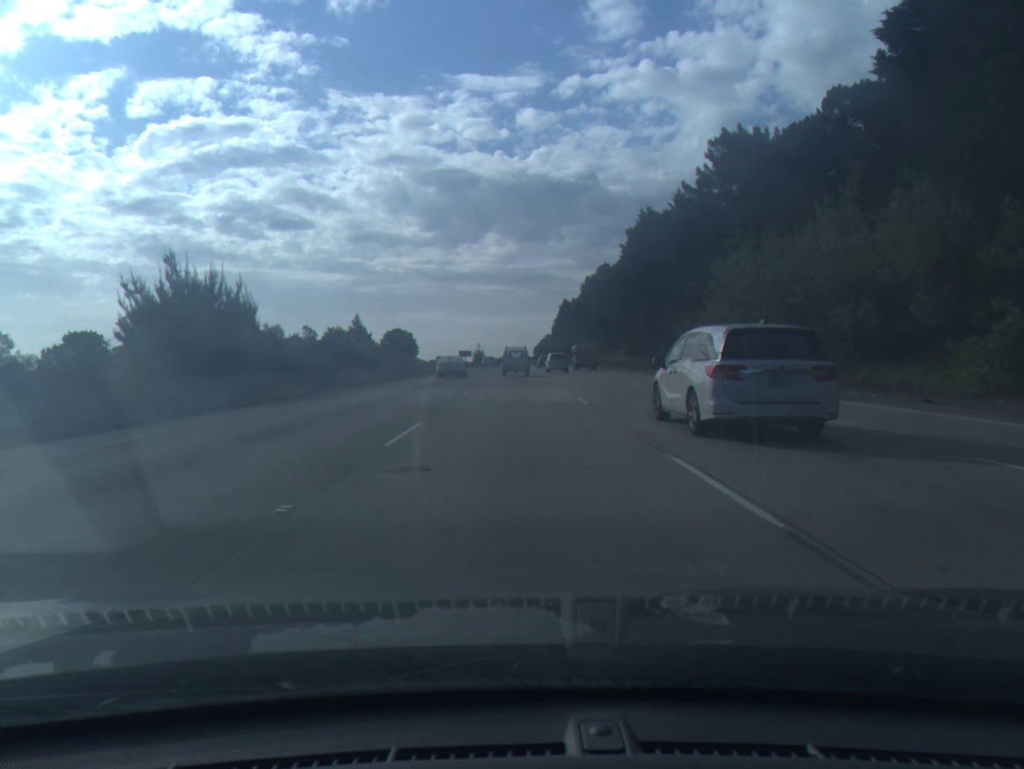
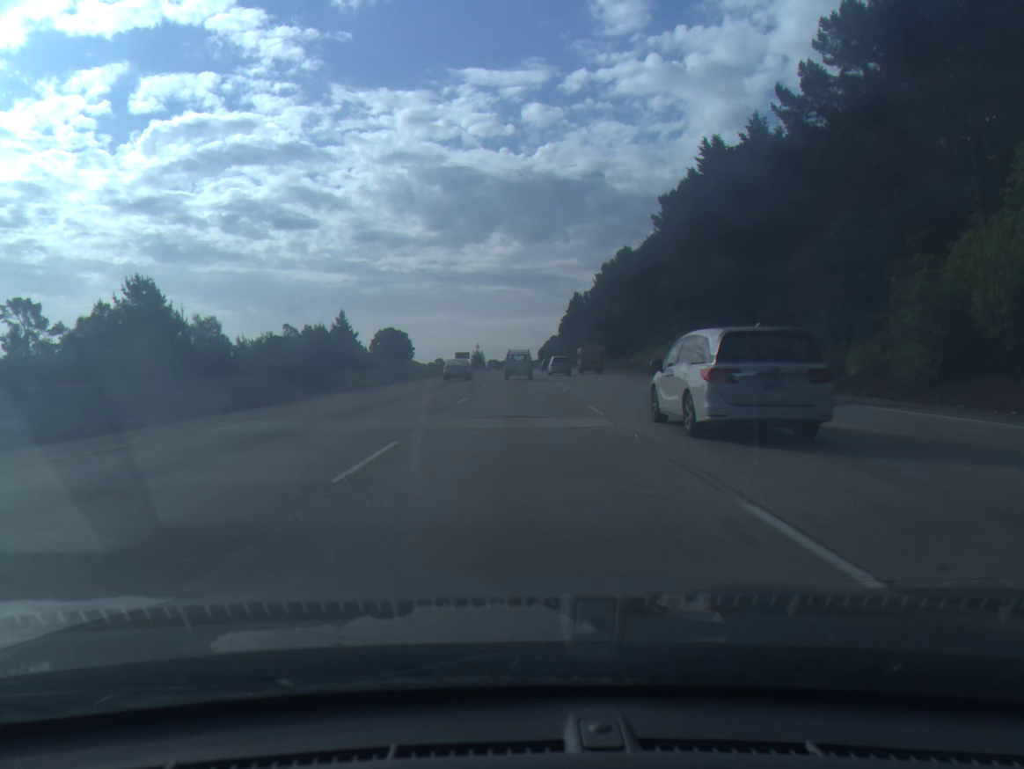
(-0.1, +32.3) m; 0°
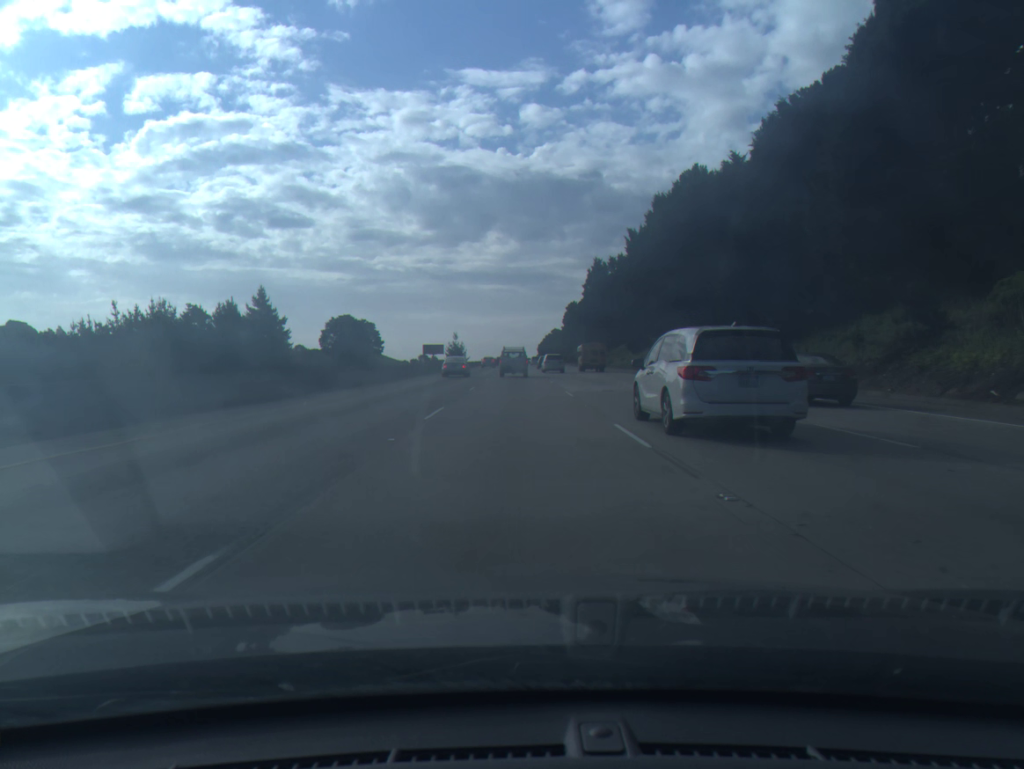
(+0.2, +80.0) m; 0°
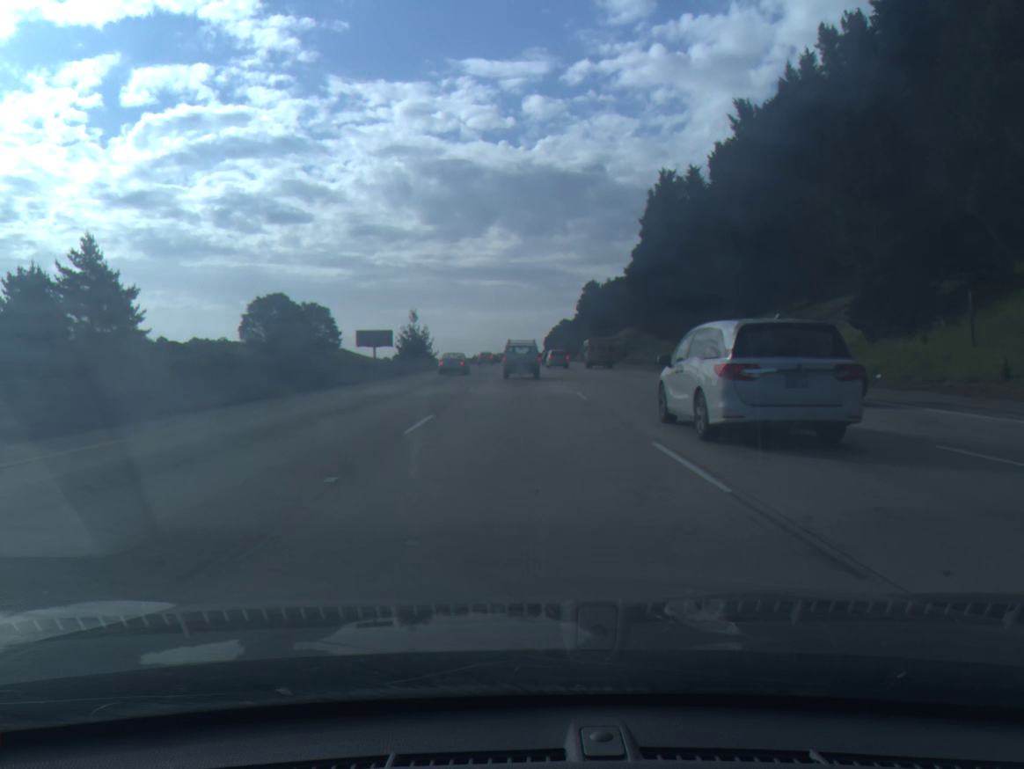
(-0.3, +76.9) m; 0°
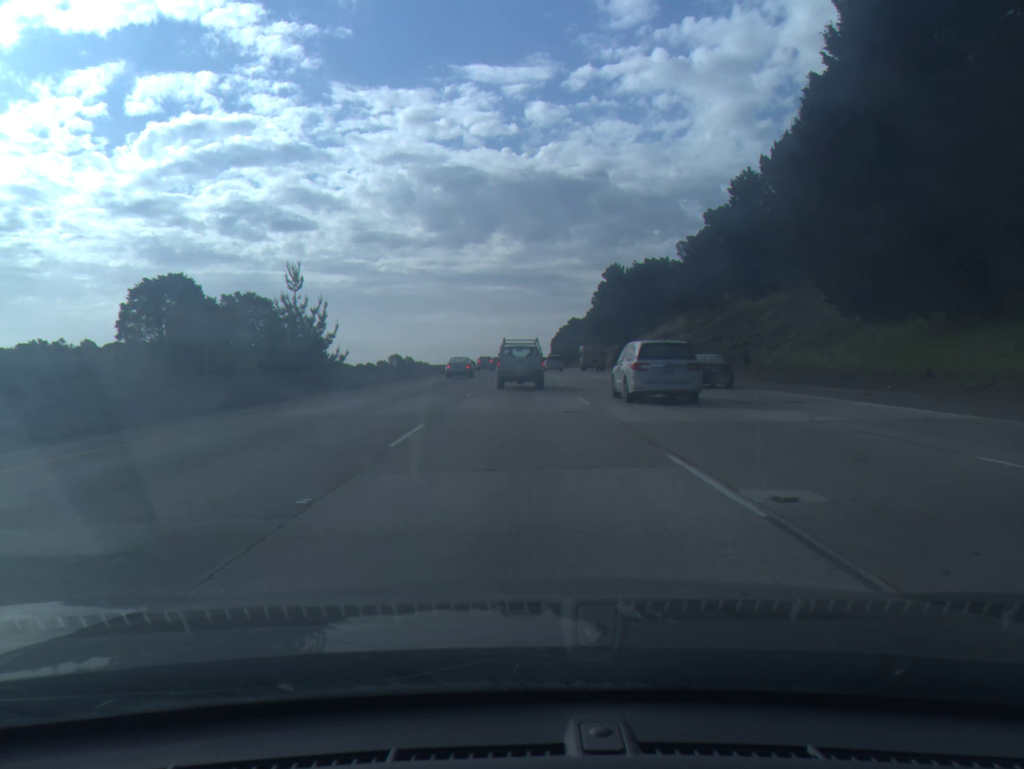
(+0.1, +59.9) m; 0°
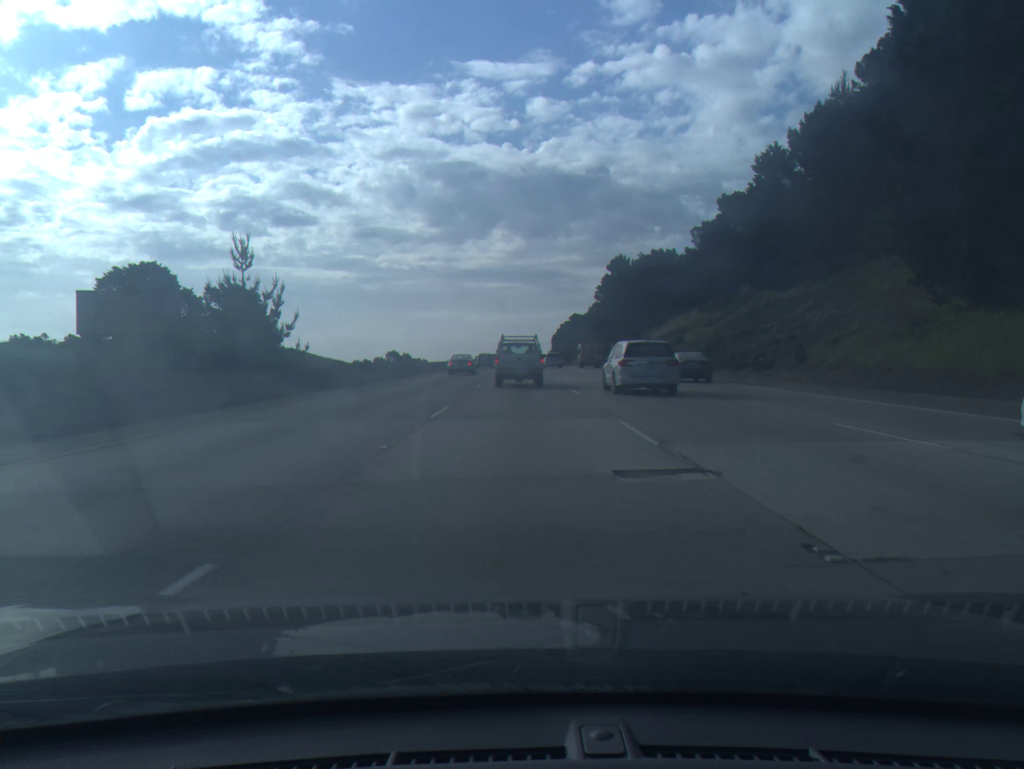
(0.0, +10.2) m; 0°
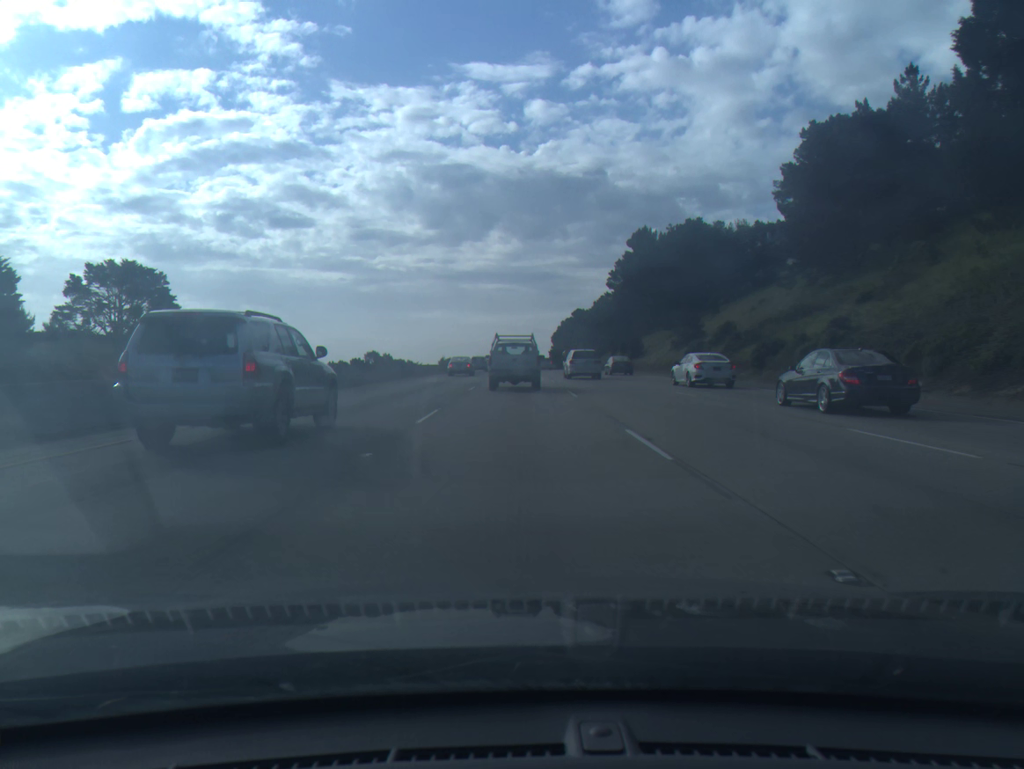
(+0.2, +45.1) m; 0°
